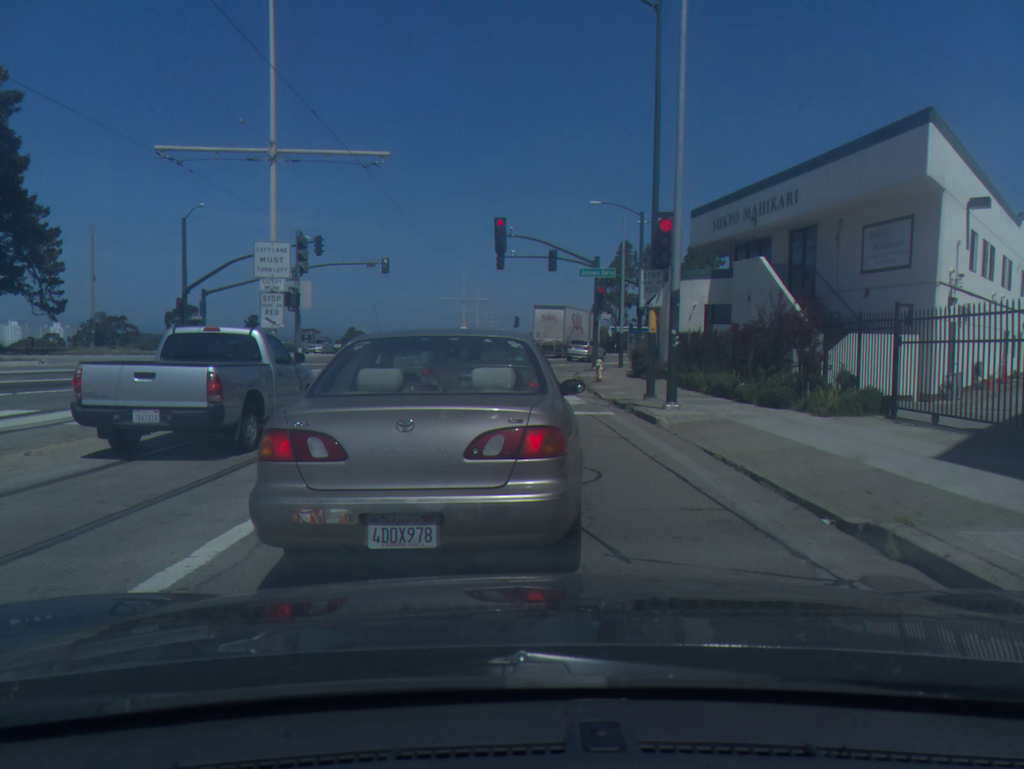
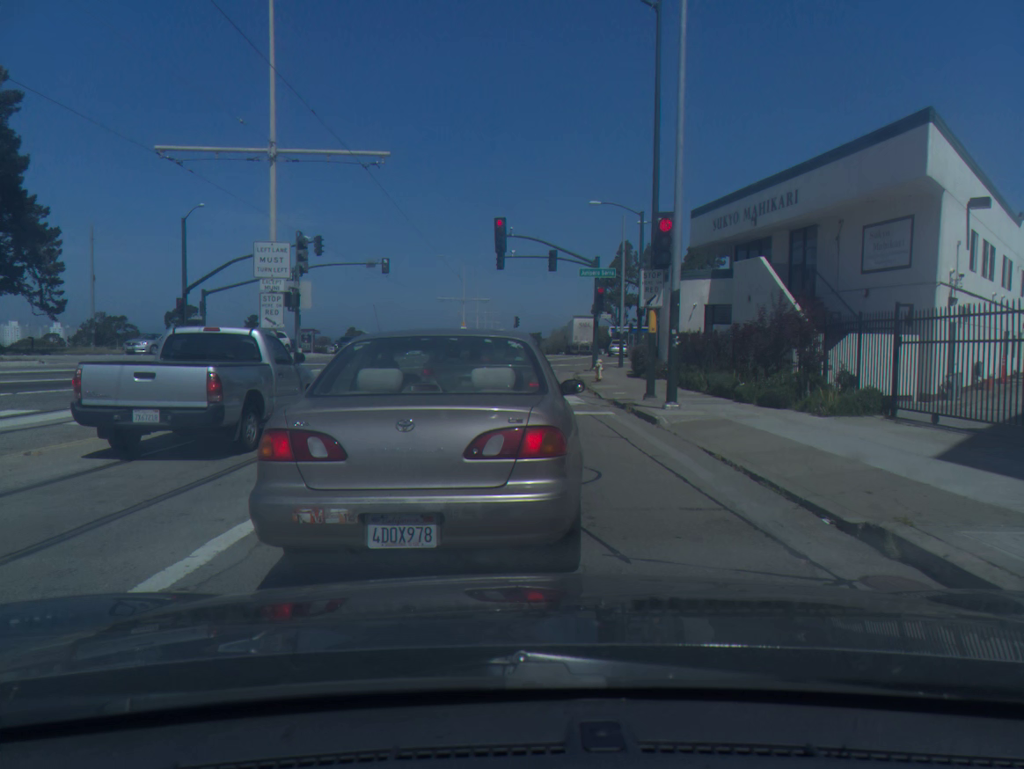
(-0.1, 0.0) m; 0°
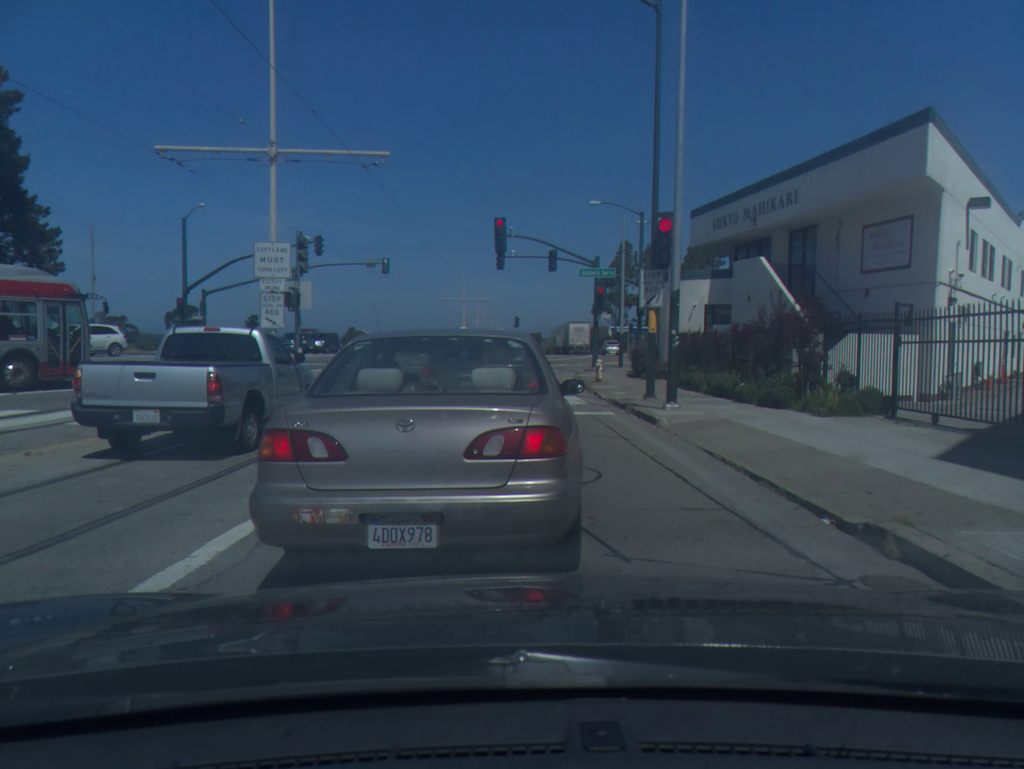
(+0.1, 0.0) m; 0°
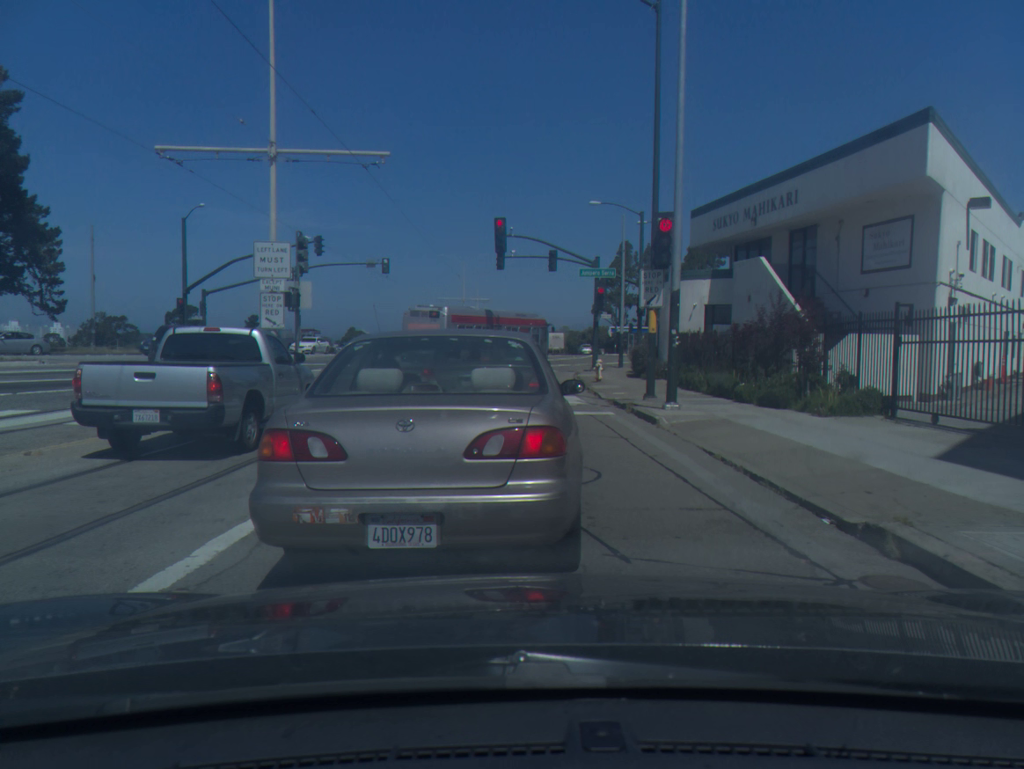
(+0.1, 0.0) m; 0°
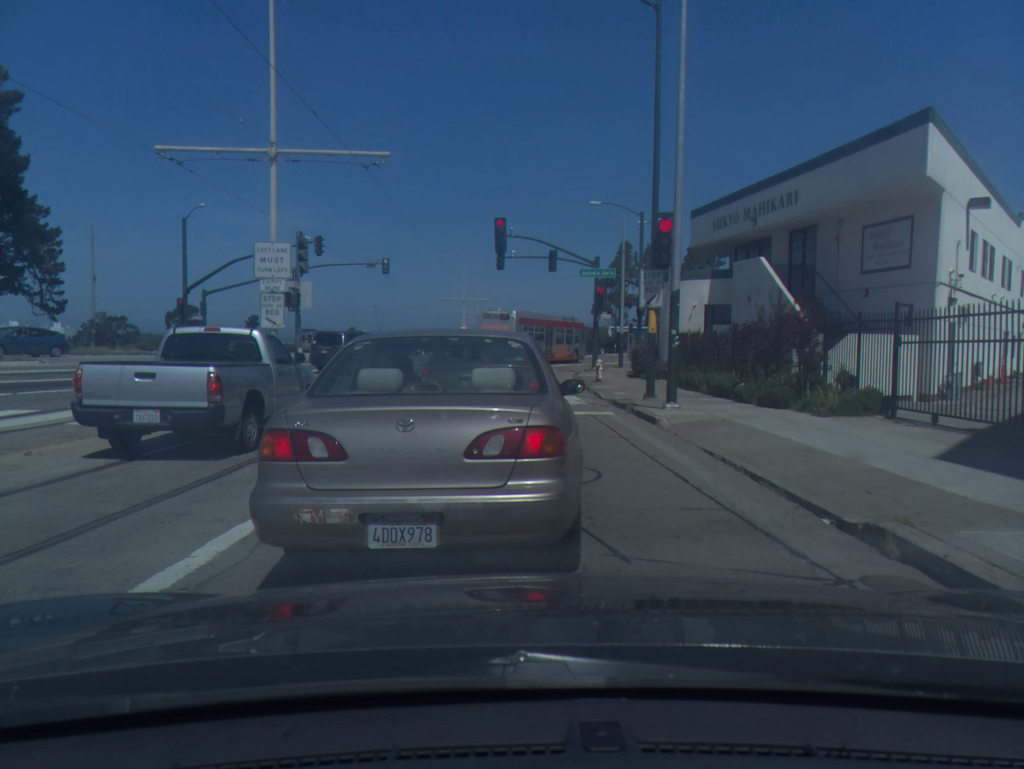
(0.0, 0.0) m; 0°
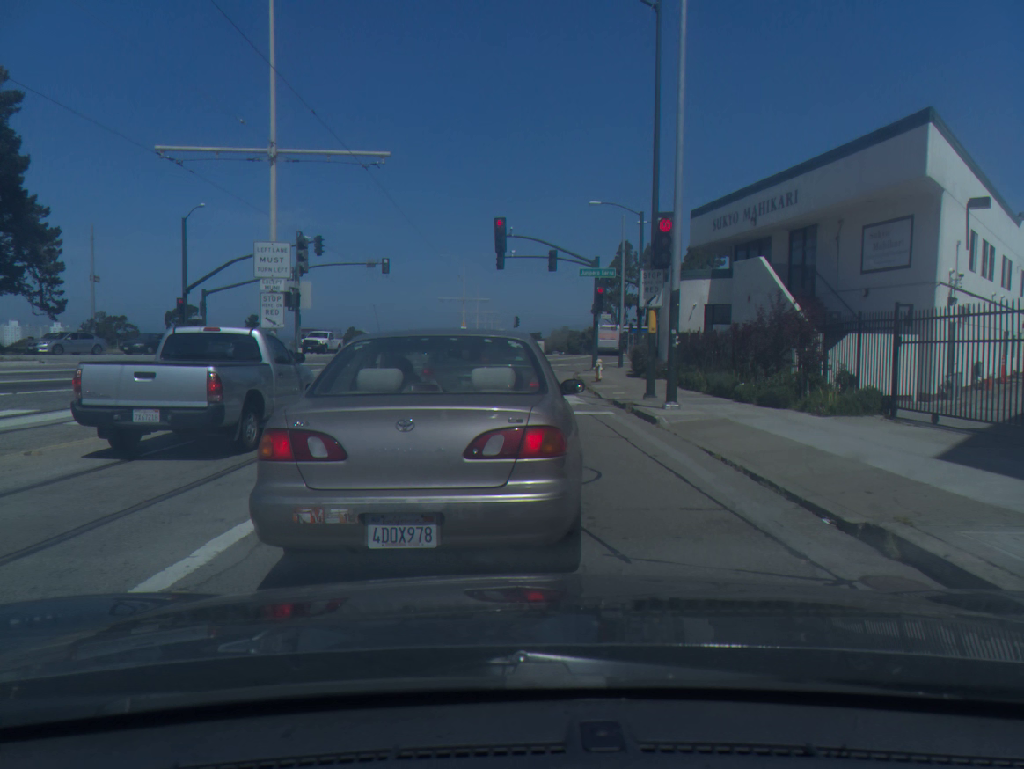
(-0.2, +0.1) m; 0°
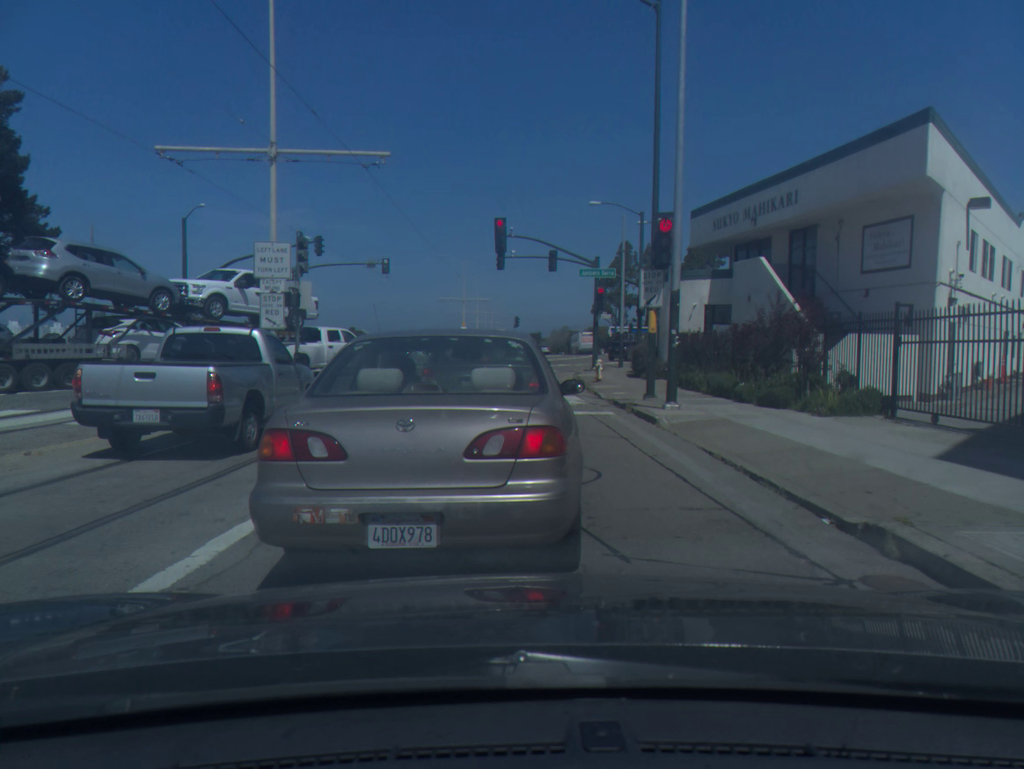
(0.0, 0.0) m; 0°
